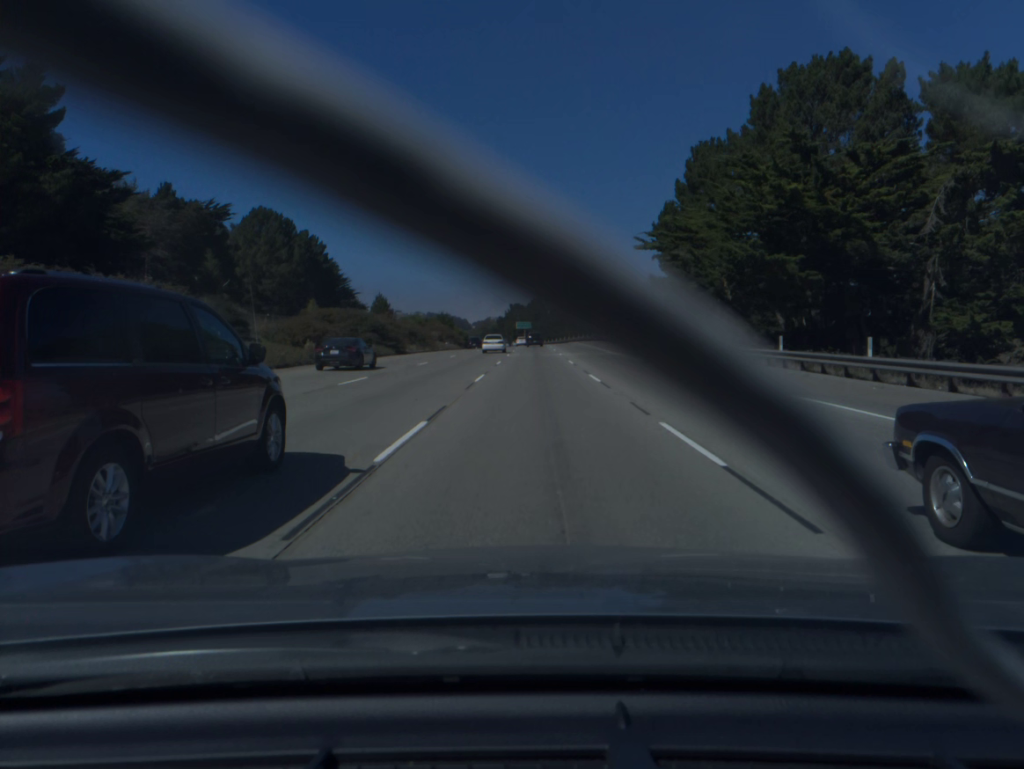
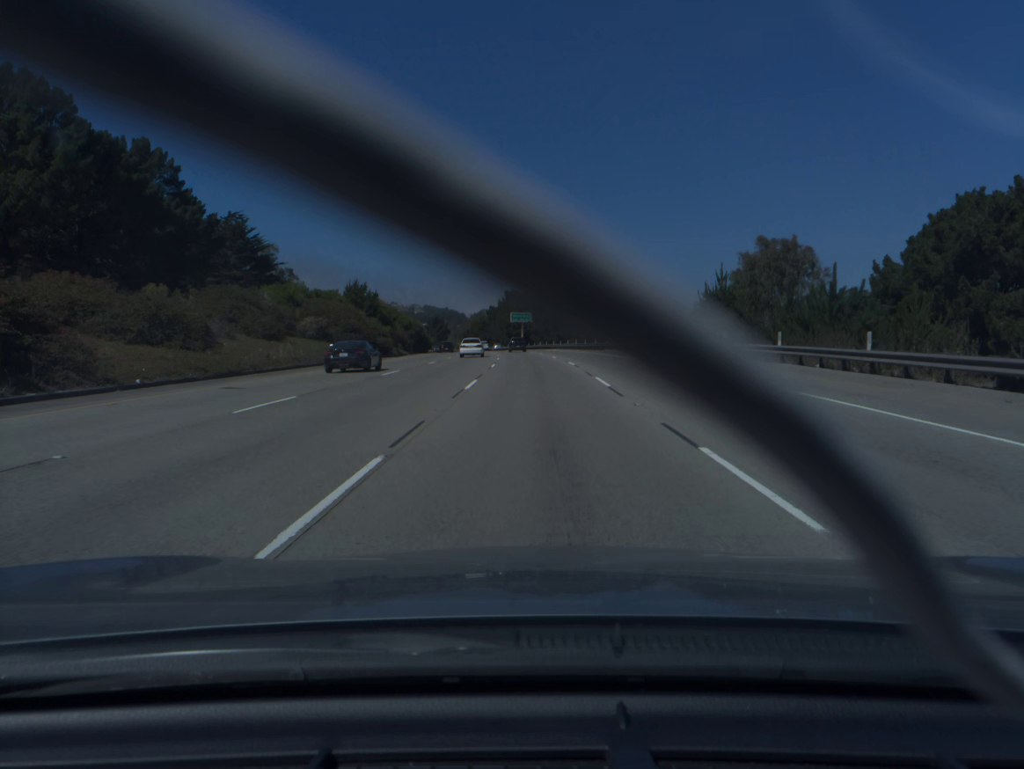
(0.0, +76.1) m; 0°
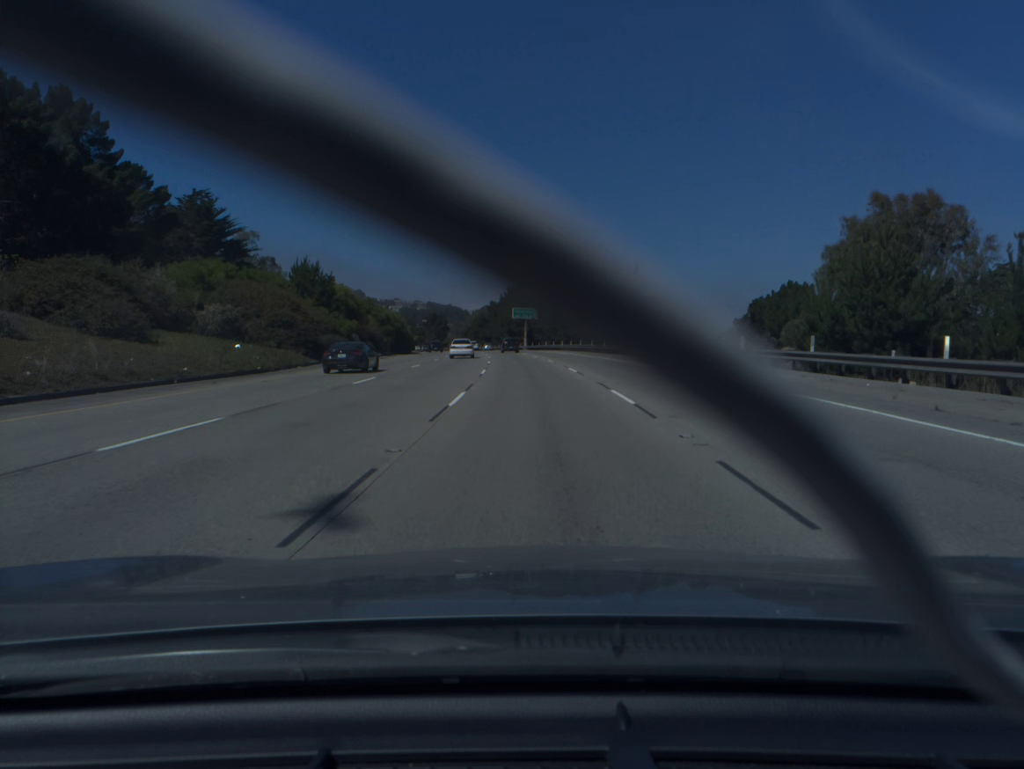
(0.0, +19.1) m; 0°
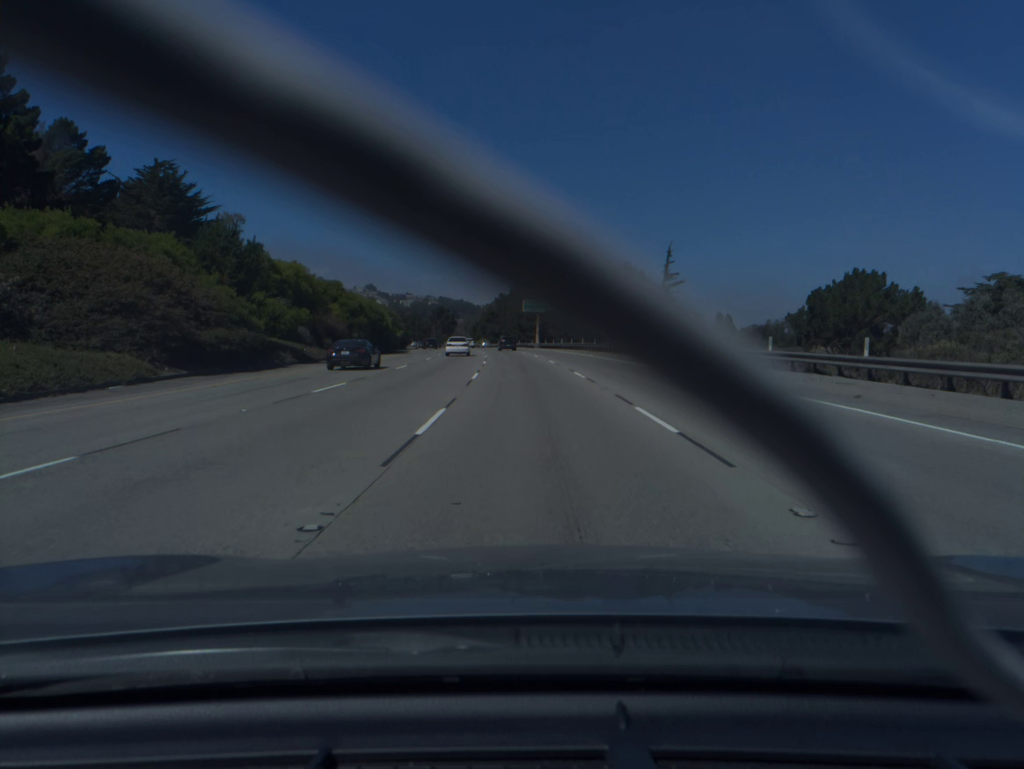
(-0.1, +19.1) m; -1°
